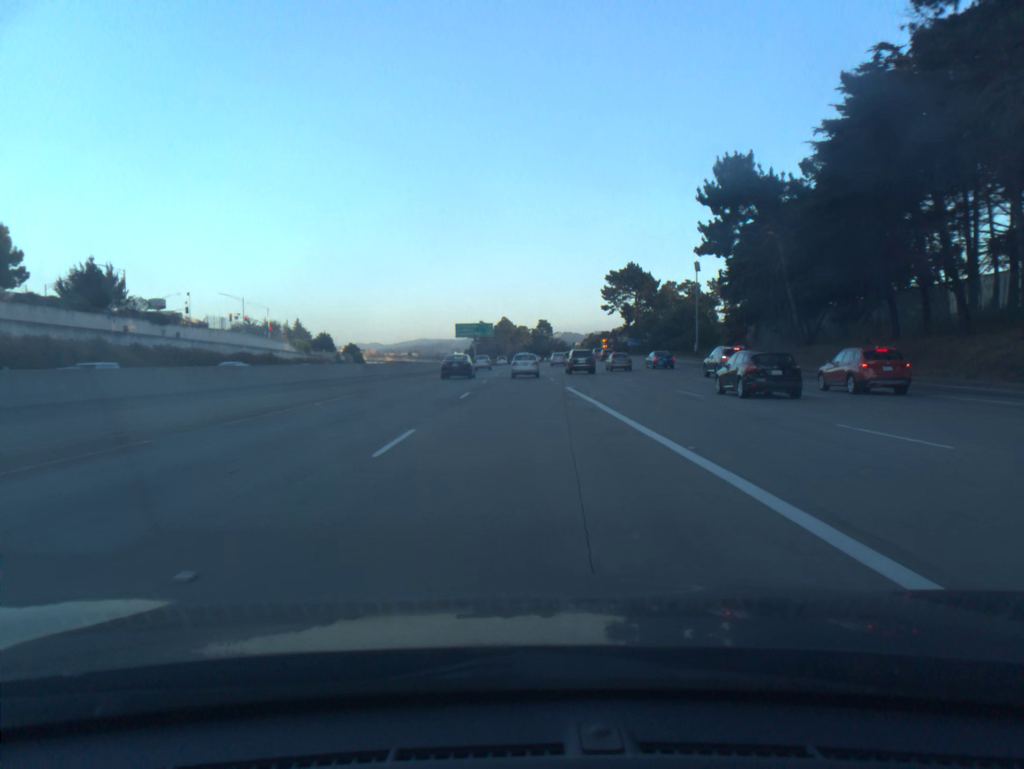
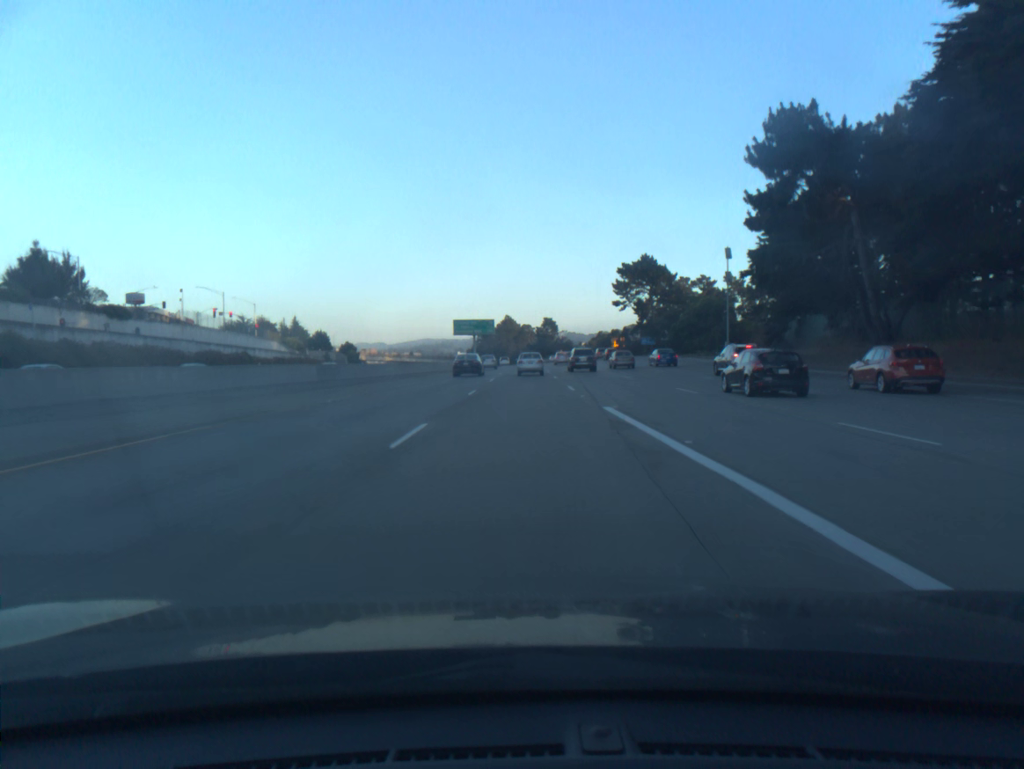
(0.0, +13.7) m; 0°
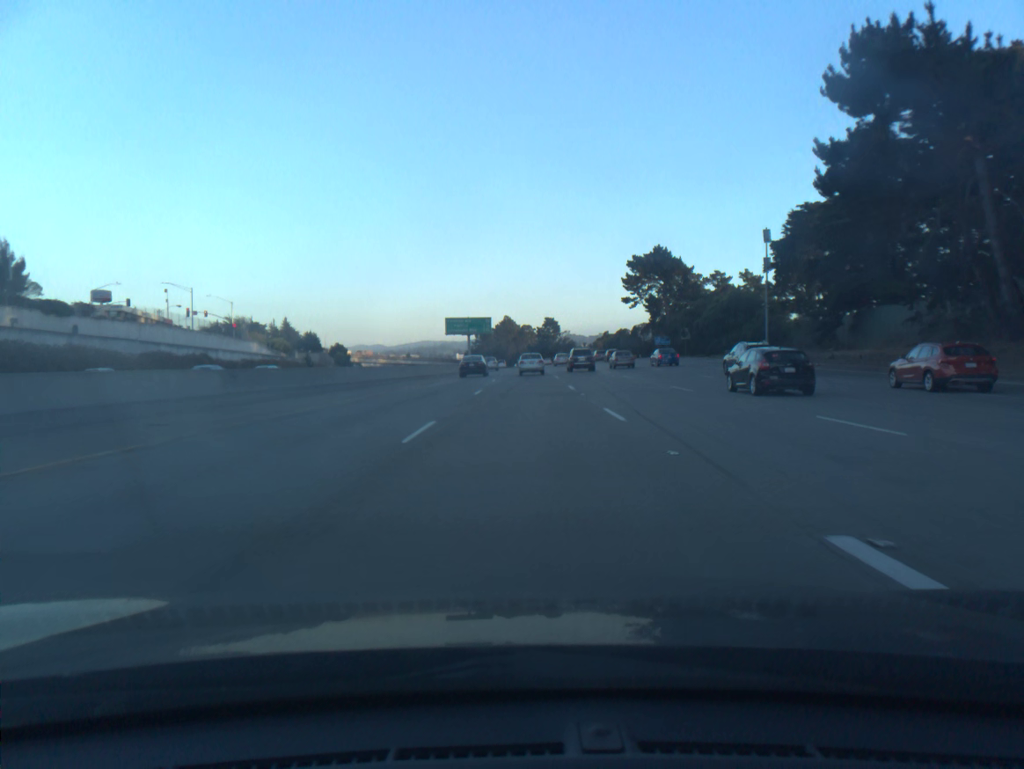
(0.0, +13.9) m; 0°
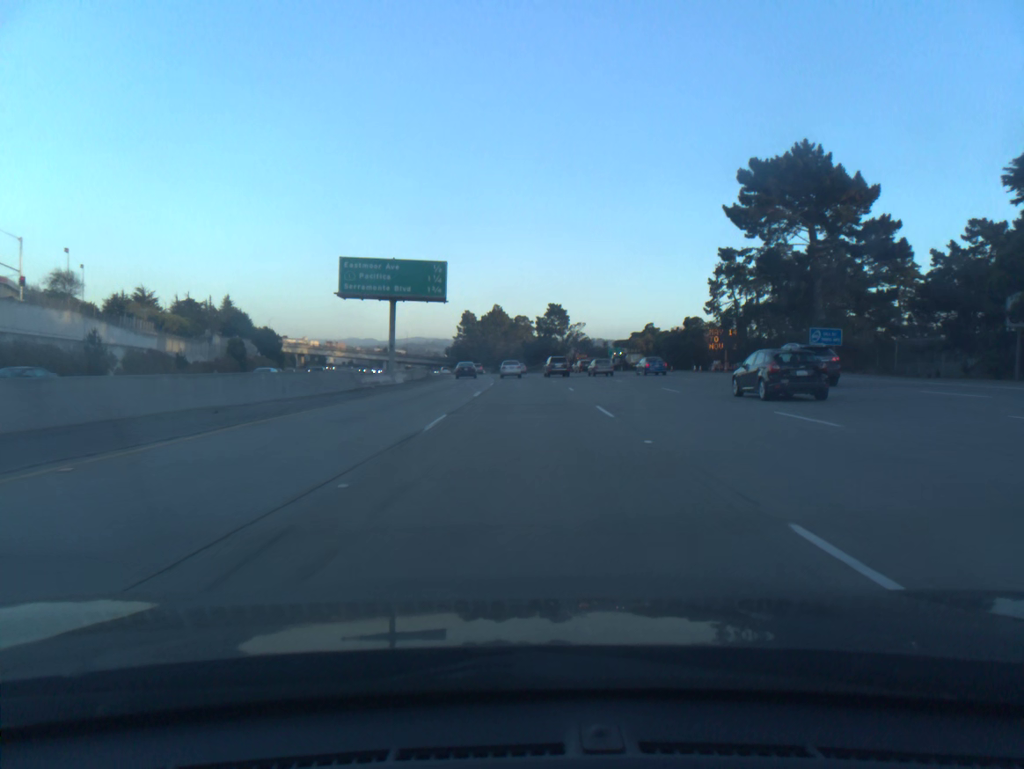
(+0.3, +71.5) m; 0°
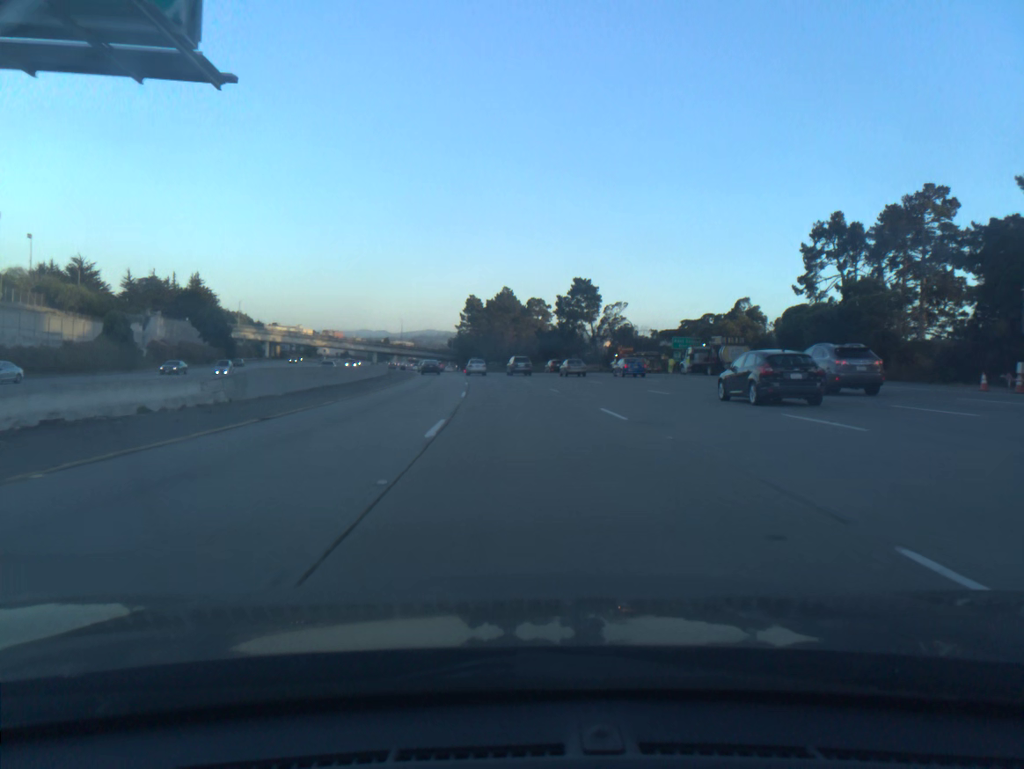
(-0.1, +44.4) m; -1°
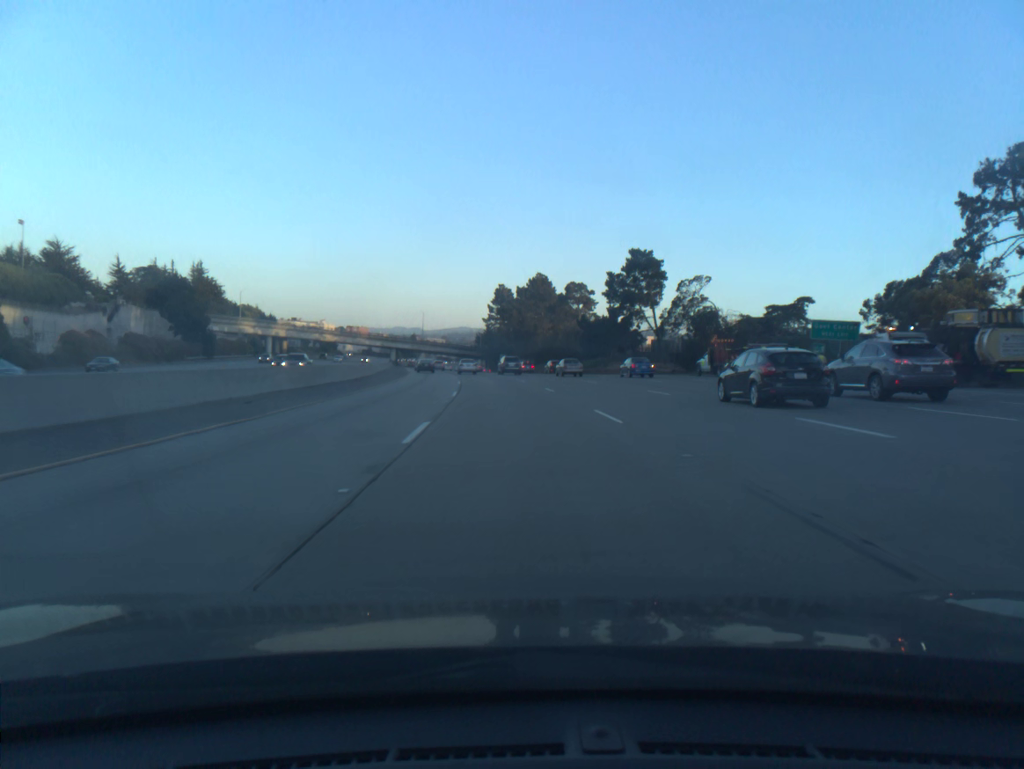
(-0.6, +30.3) m; -2°
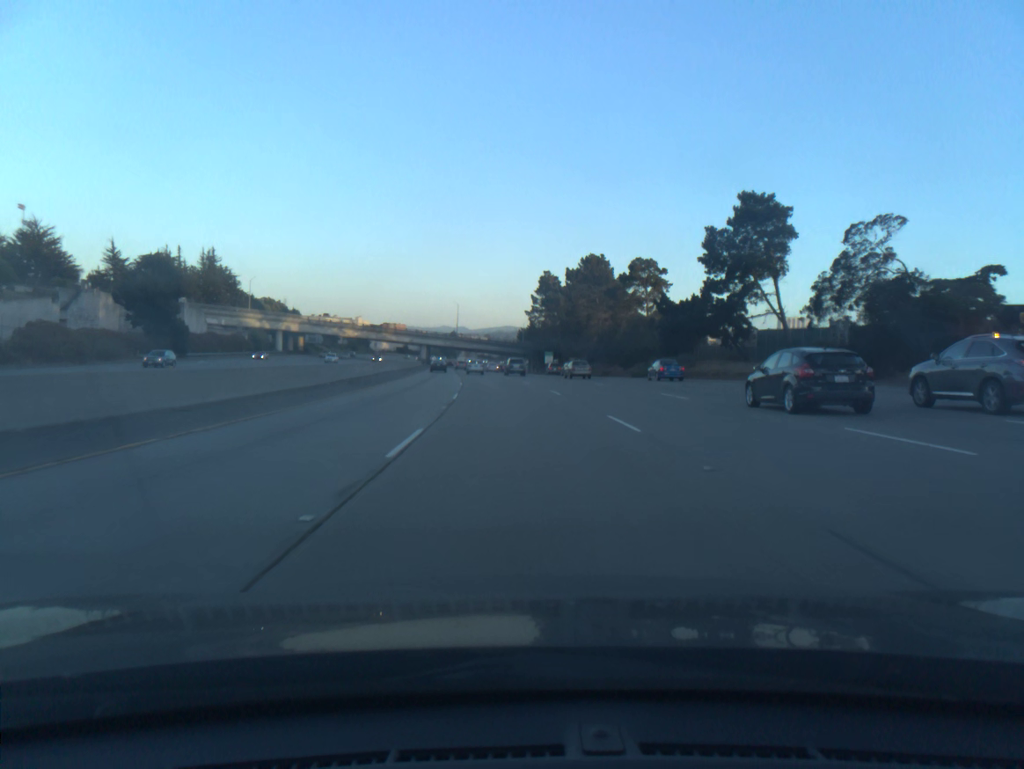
(-0.8, +31.0) m; -3°
